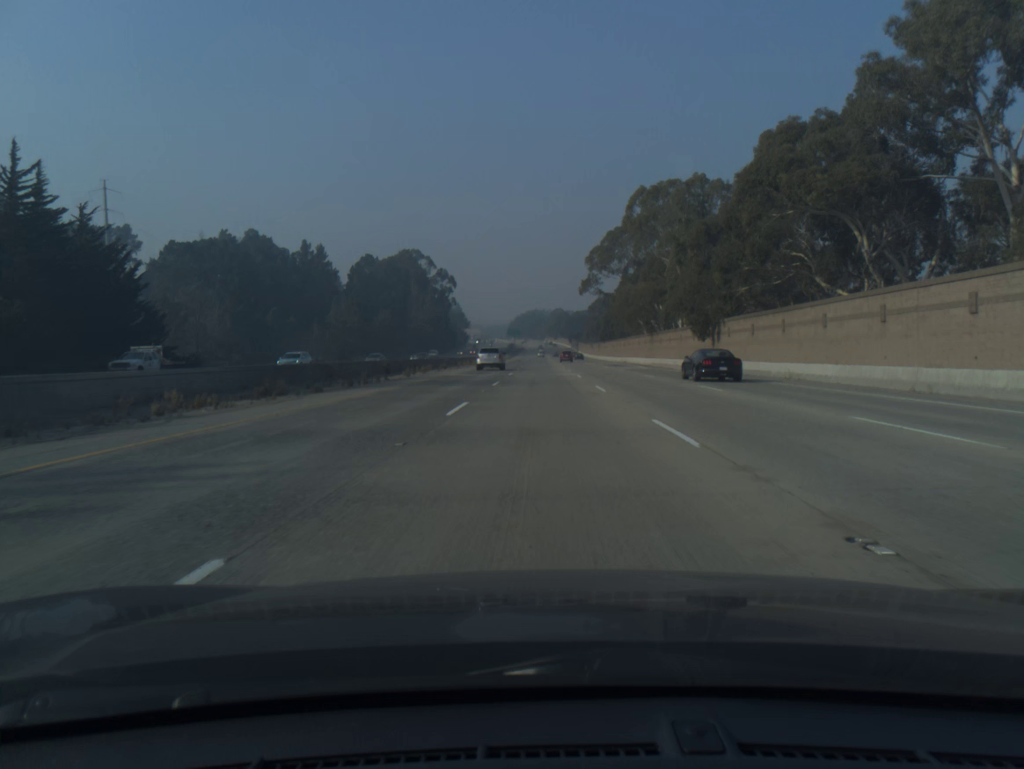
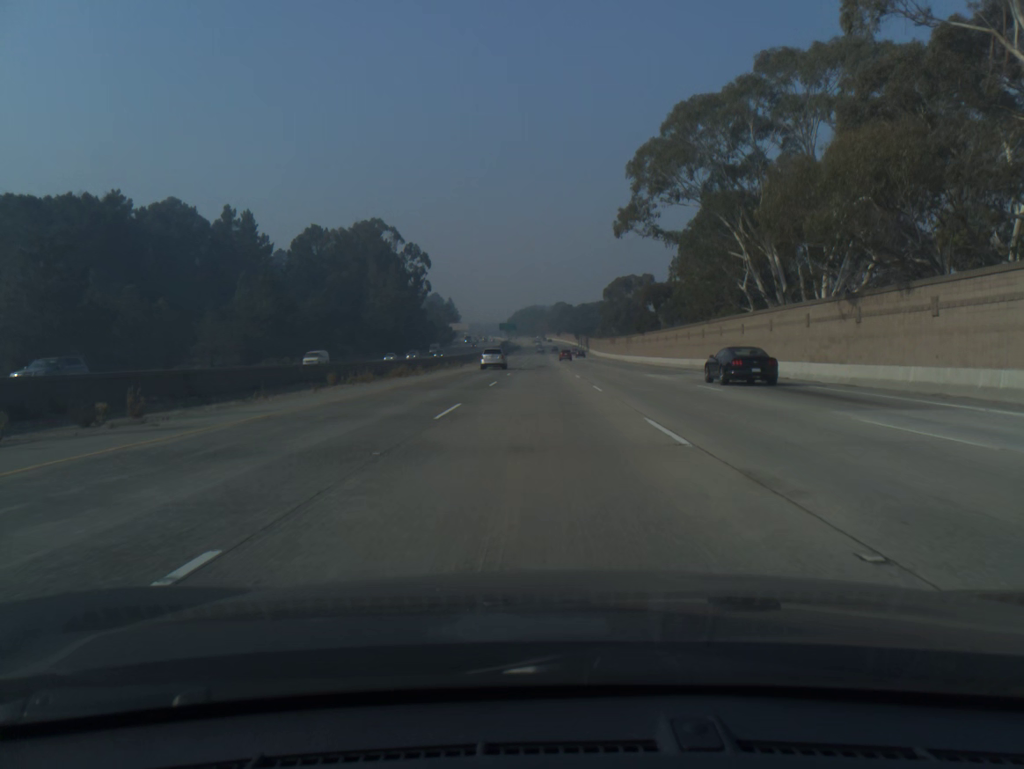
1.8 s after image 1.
(0.0, +58.8) m; 0°
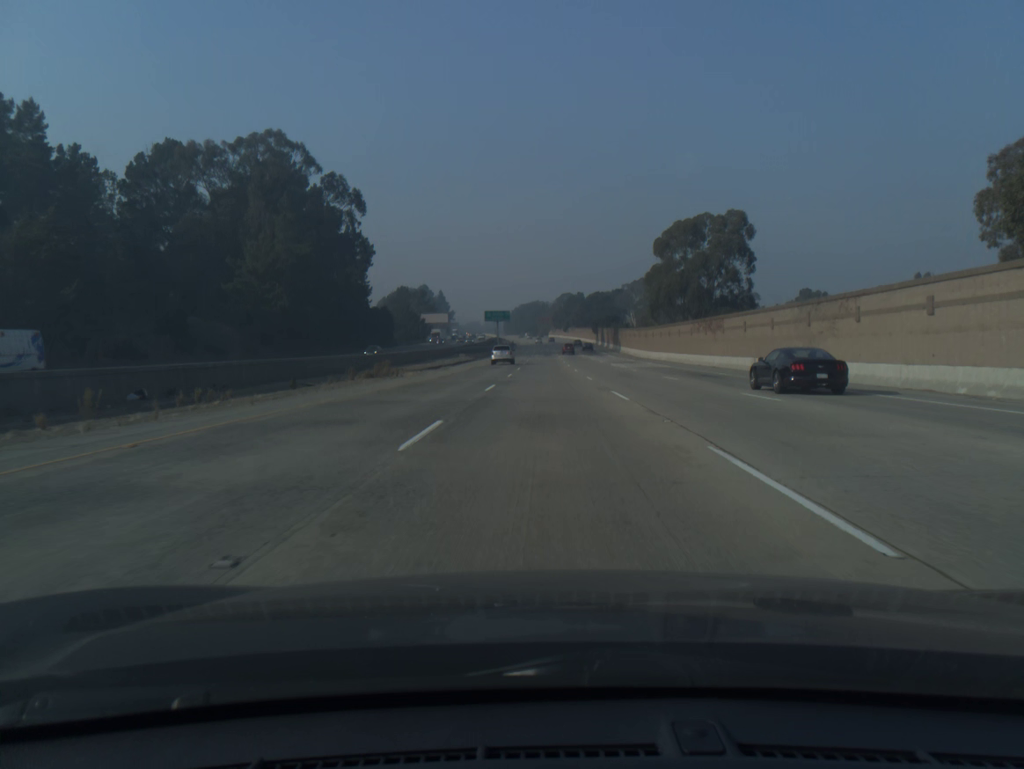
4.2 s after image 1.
(-0.3, +78.4) m; 0°
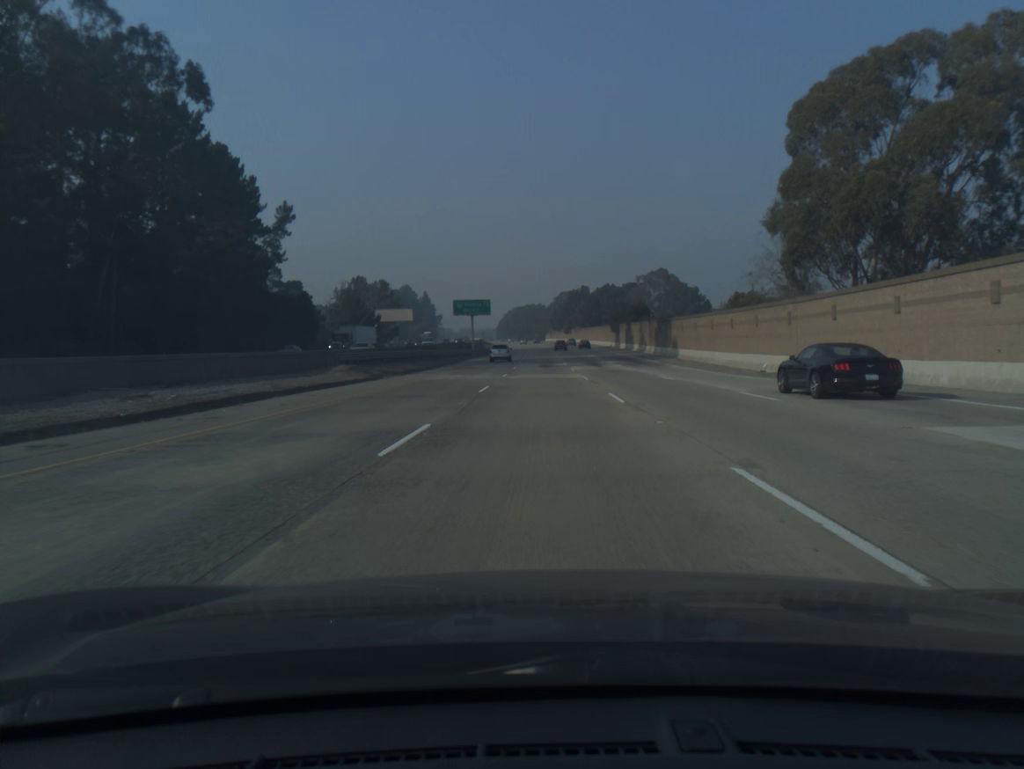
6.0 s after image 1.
(+0.2, +58.8) m; 0°
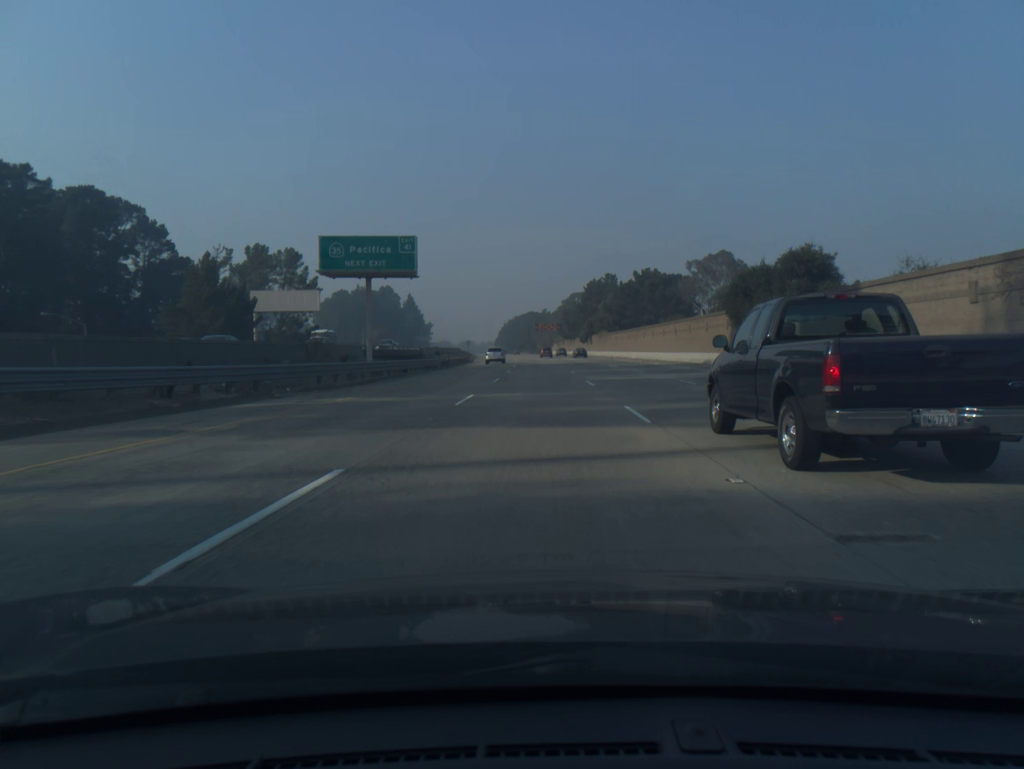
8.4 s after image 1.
(-0.1, +78.2) m; 0°
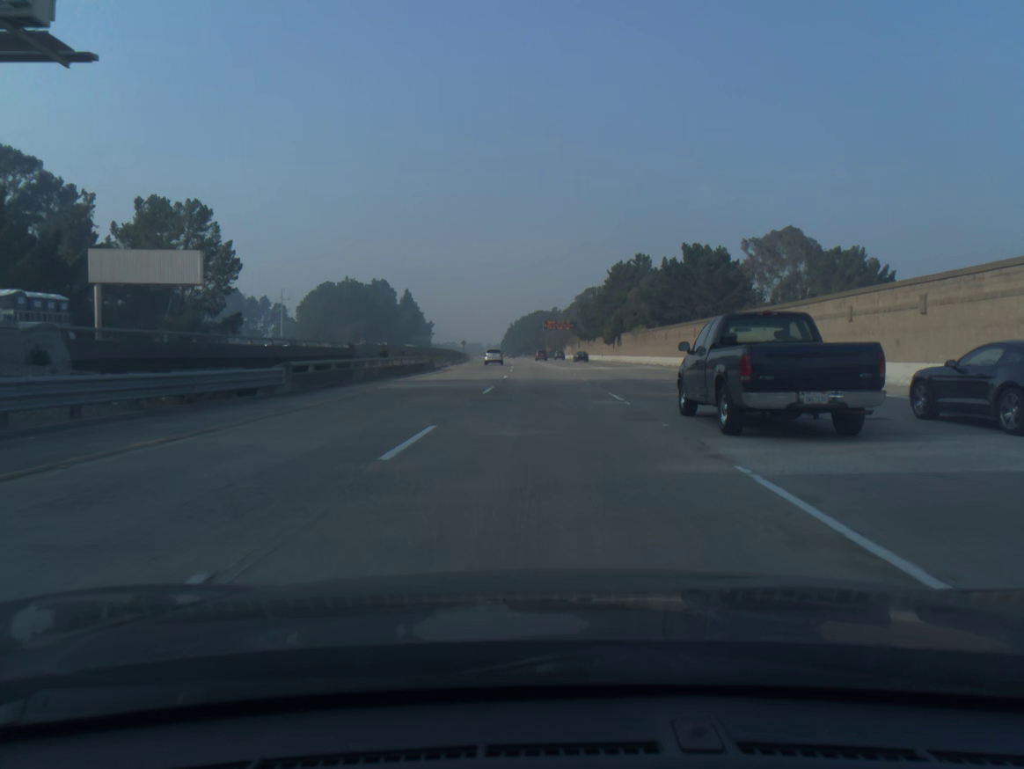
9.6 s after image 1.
(-0.2, +39.1) m; -1°
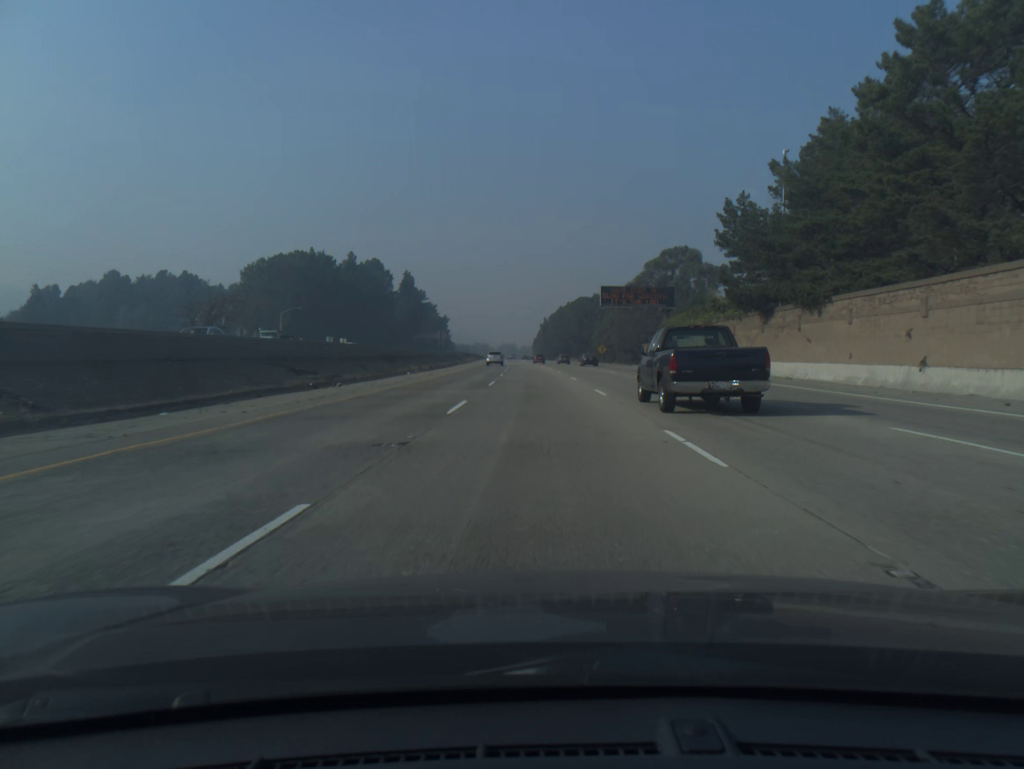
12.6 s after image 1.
(-1.8, +97.3) m; -3°
